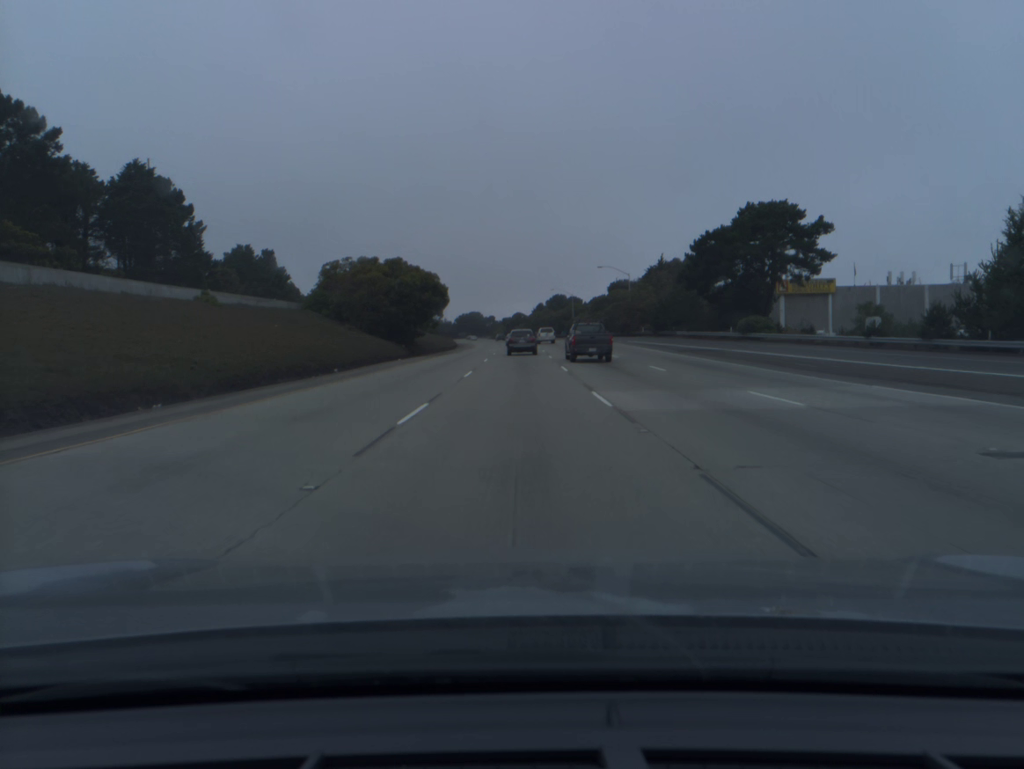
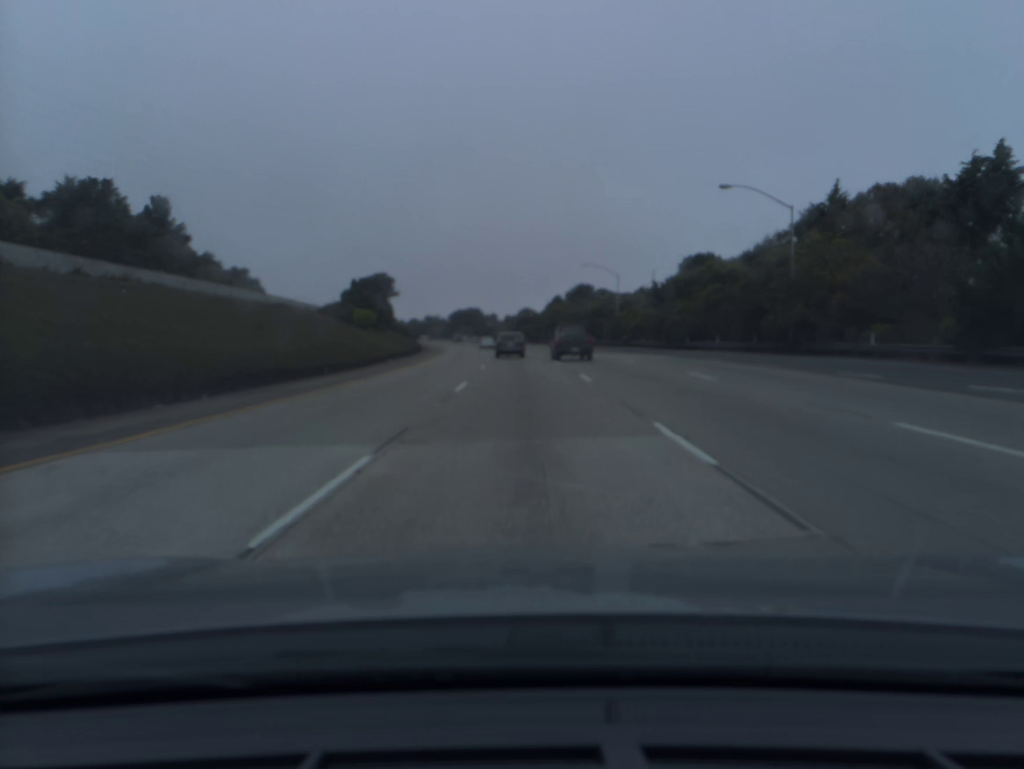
(-0.3, +65.7) m; -1°
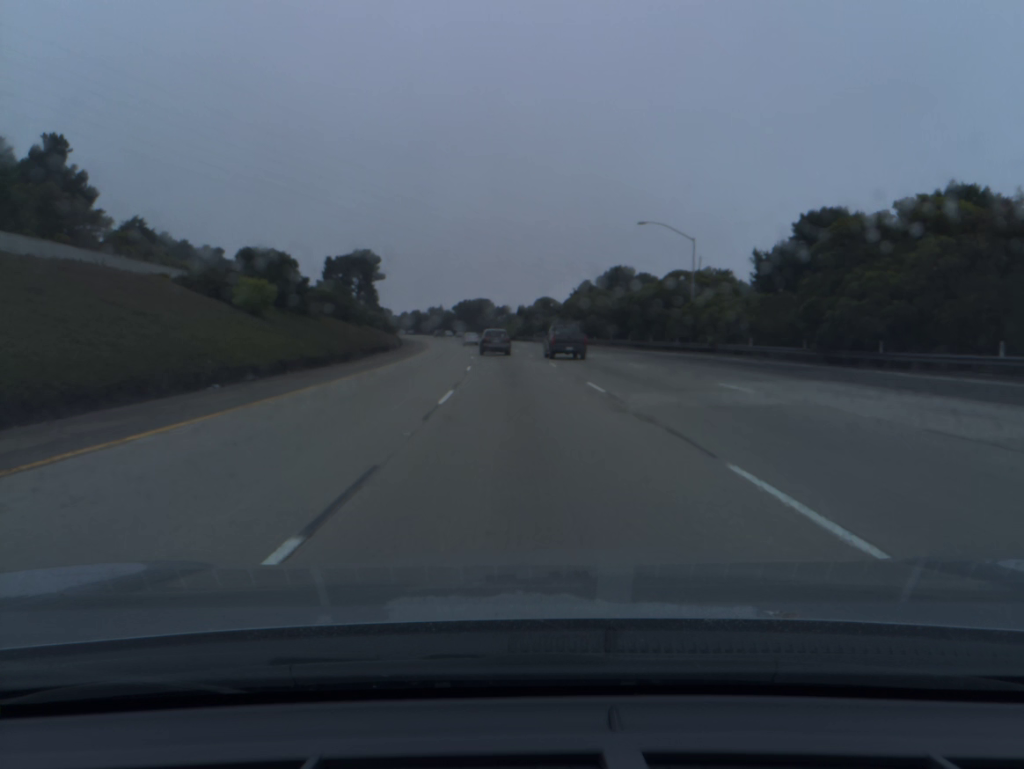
(-0.2, +32.8) m; -1°
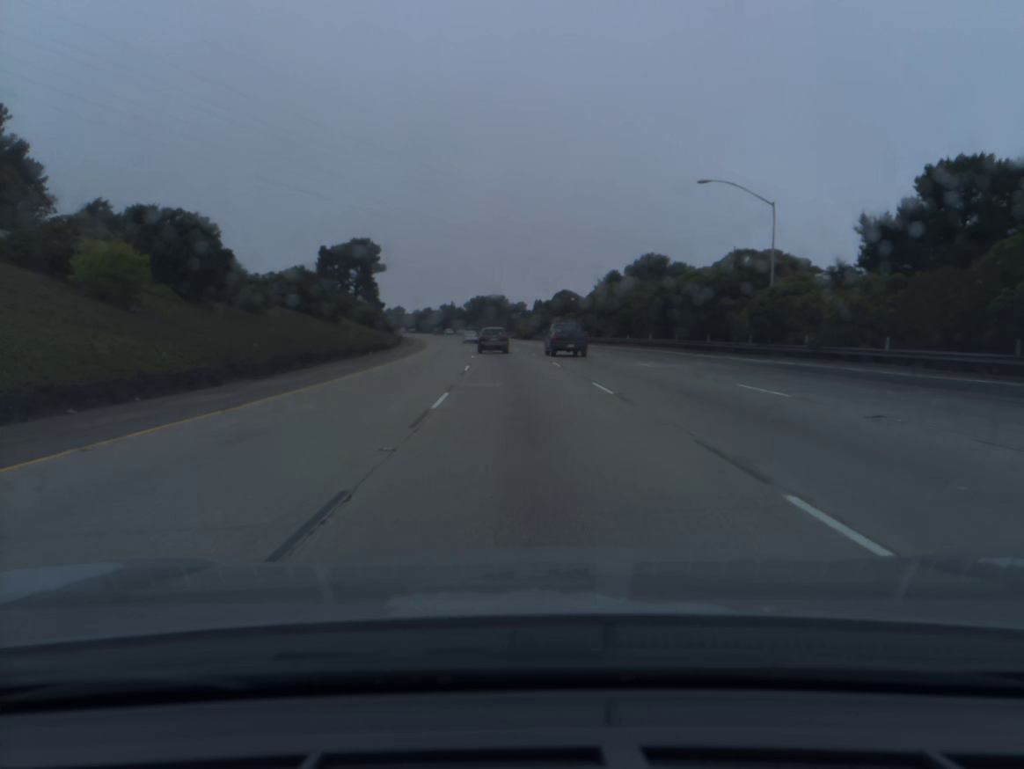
(-0.2, +16.4) m; -1°
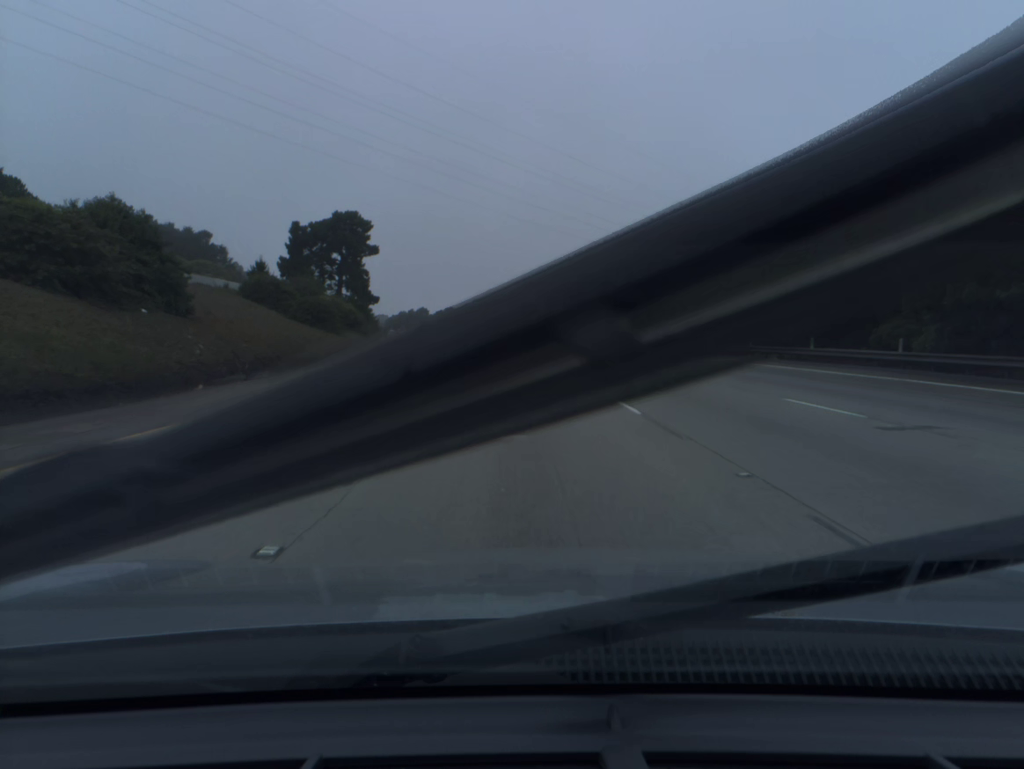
(-0.6, +32.9) m; -2°
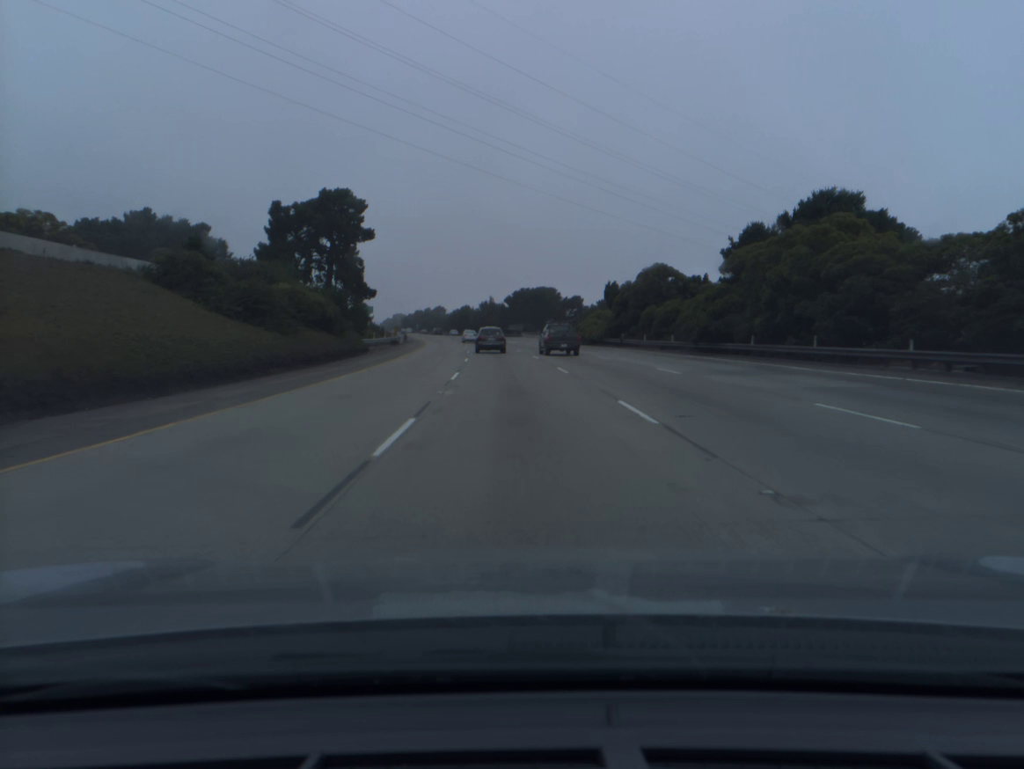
(-0.2, +16.5) m; -1°
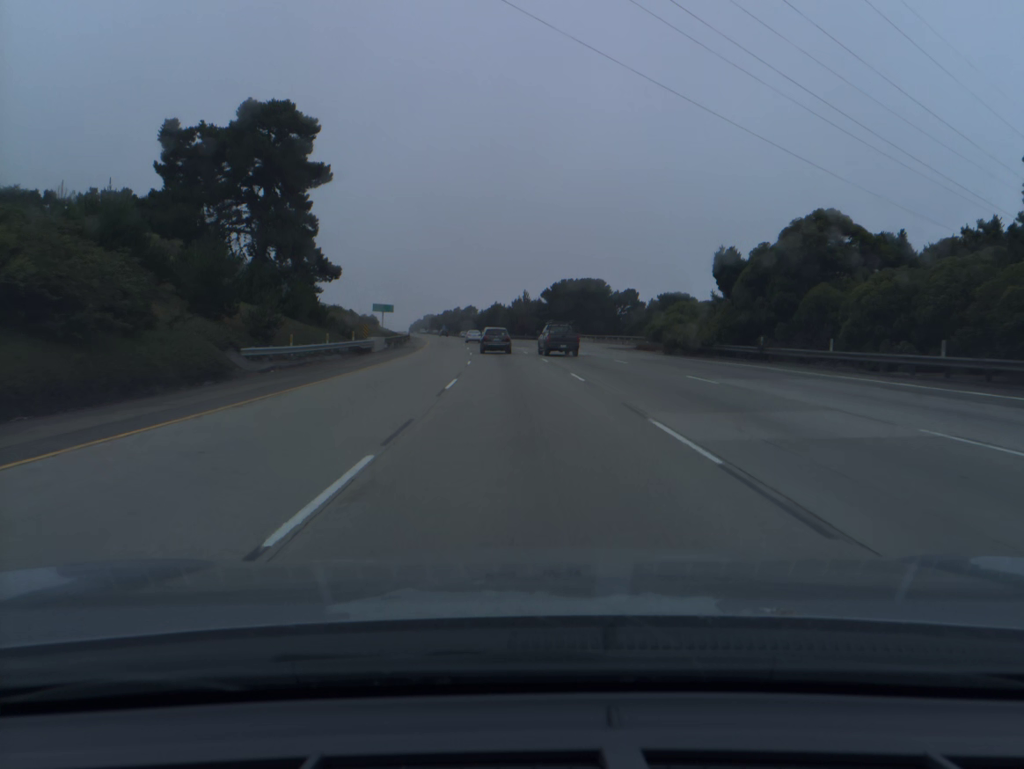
(-0.8, +32.9) m; -3°
